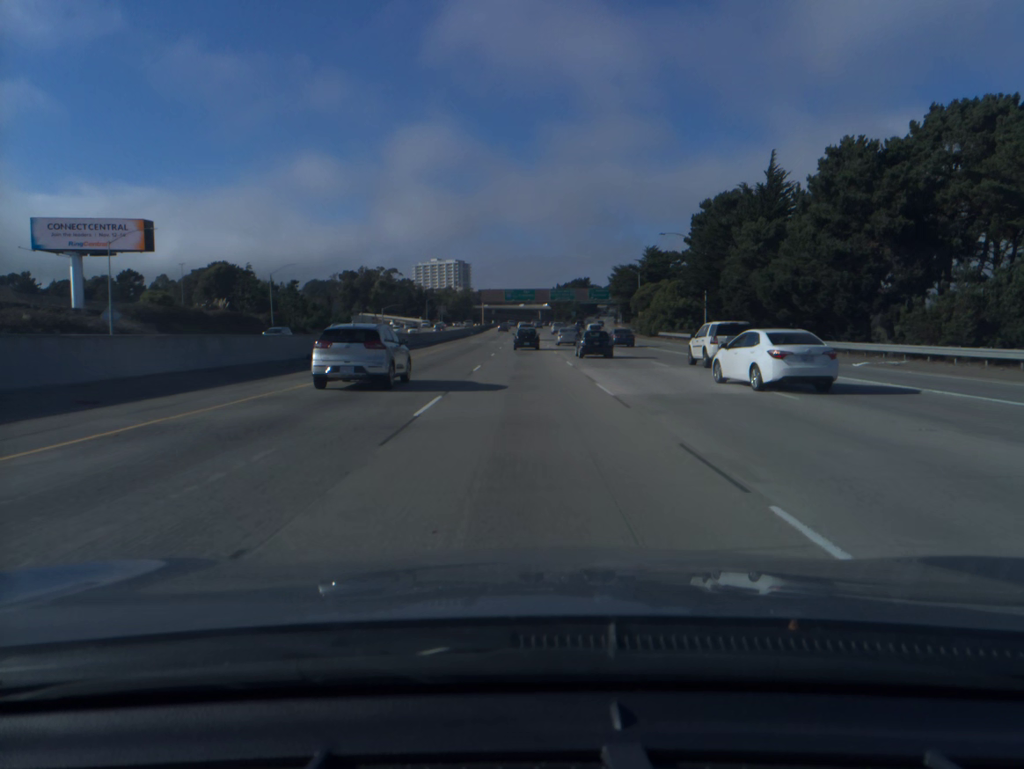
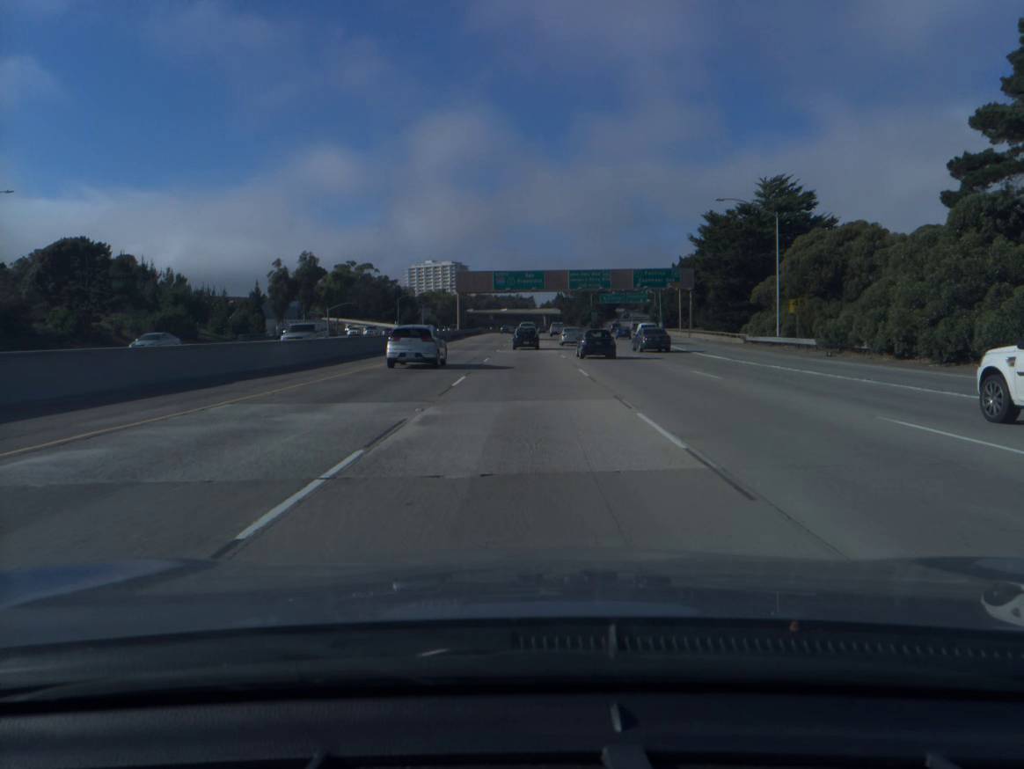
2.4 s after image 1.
(-0.2, +66.2) m; 0°
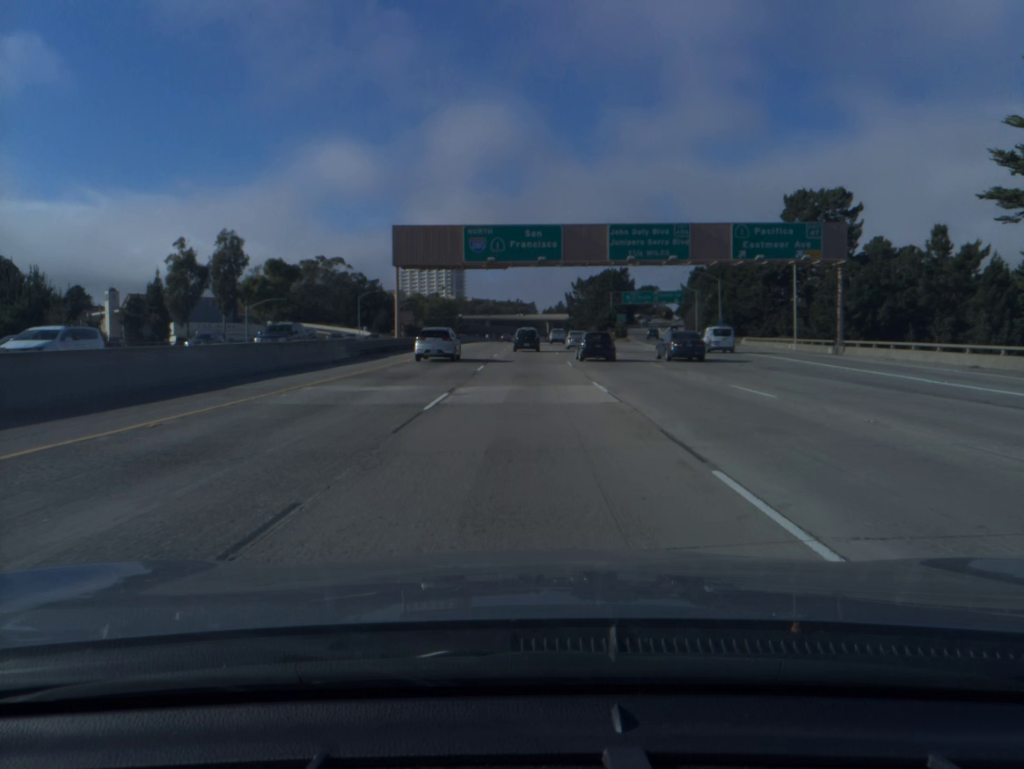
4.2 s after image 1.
(0.0, +49.0) m; 0°
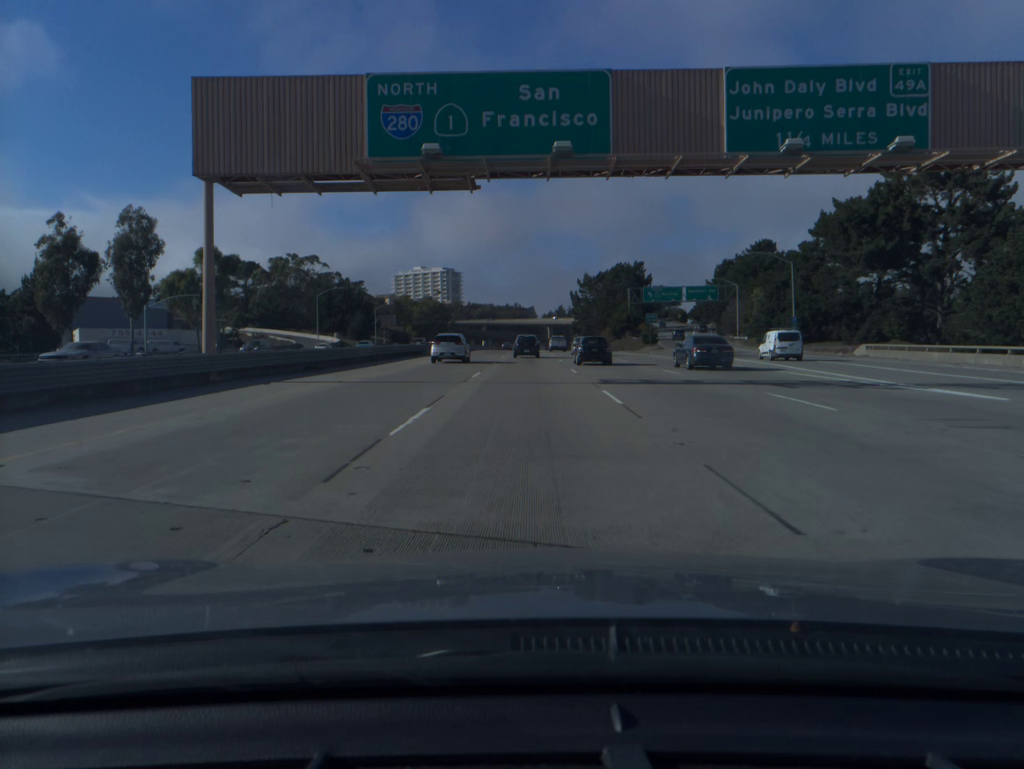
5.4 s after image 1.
(+0.1, +32.6) m; 0°
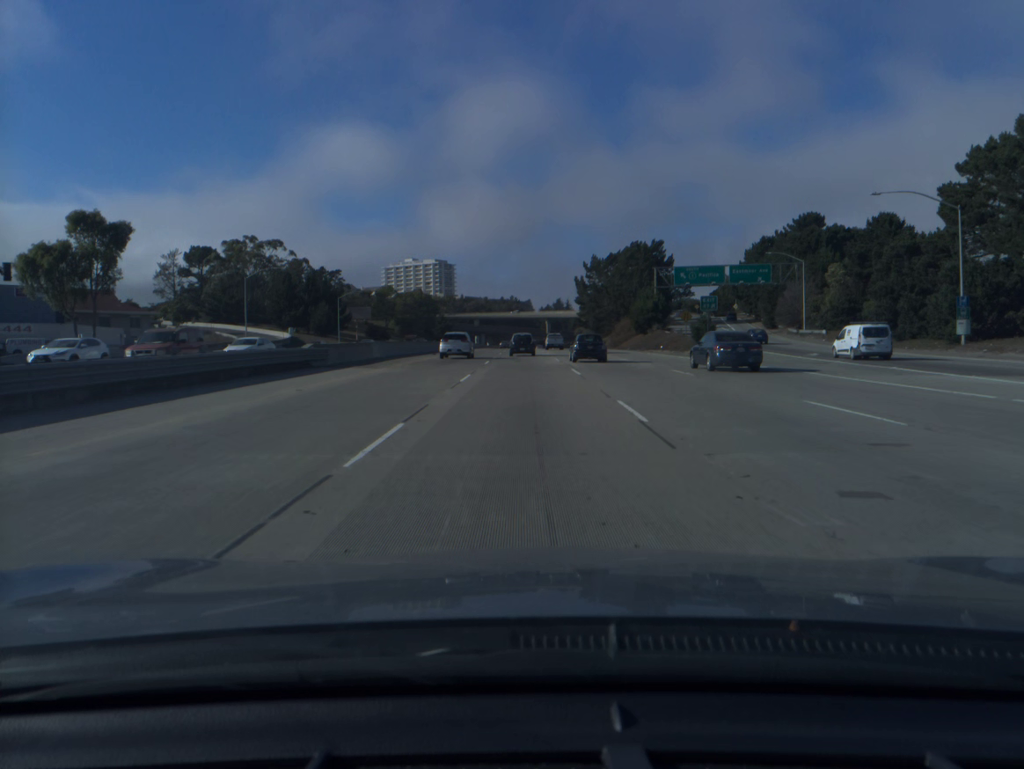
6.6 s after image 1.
(+0.1, +32.5) m; 0°
